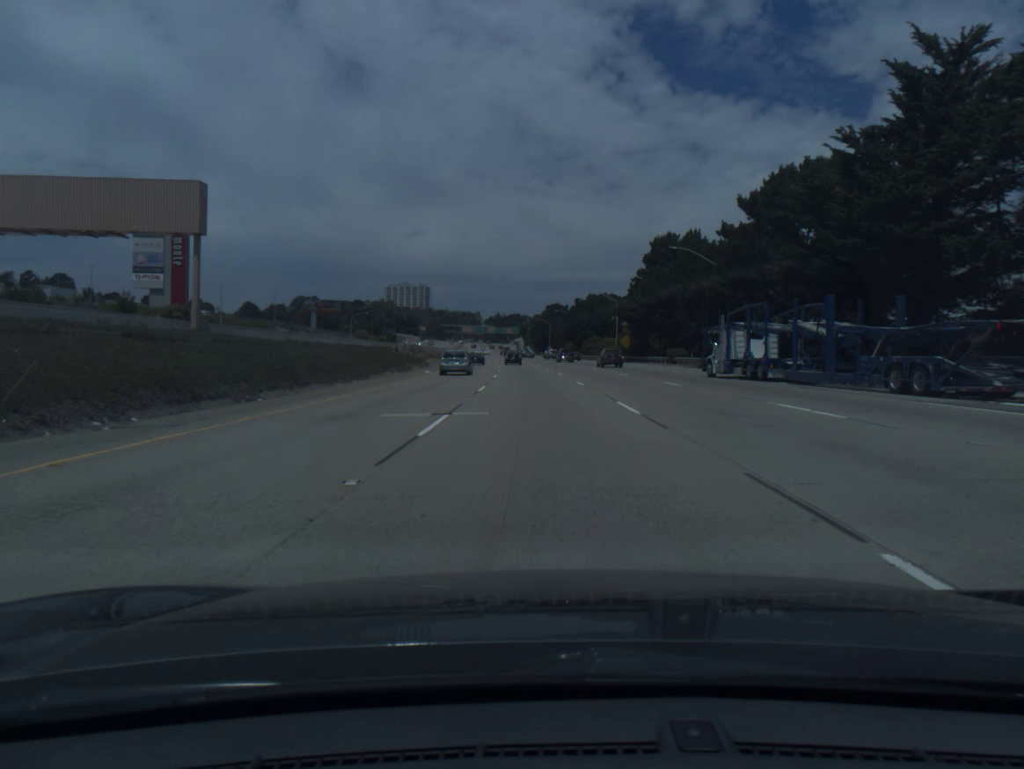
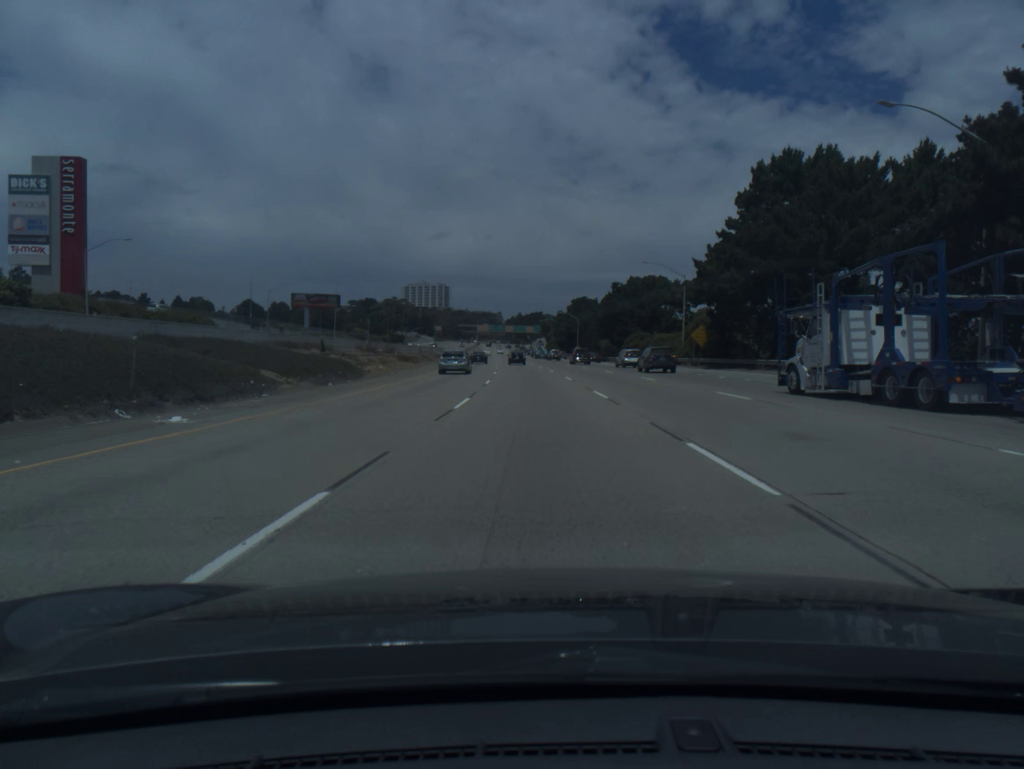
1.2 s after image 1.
(-0.5, +38.0) m; -2°
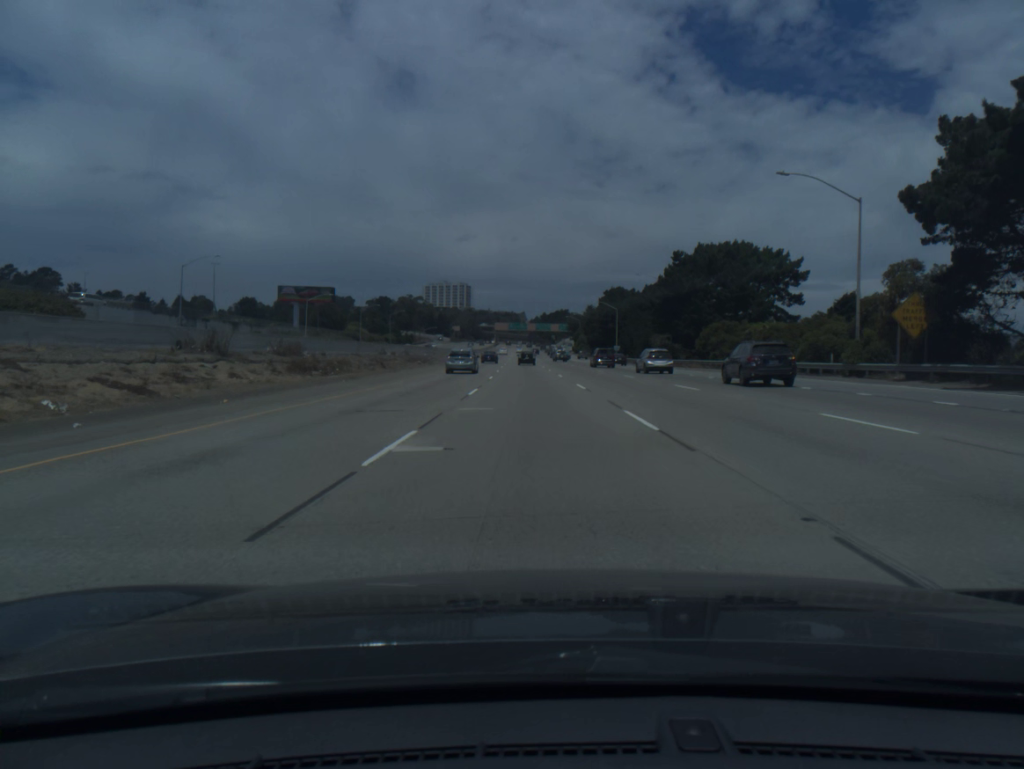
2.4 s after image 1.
(-0.6, +38.0) m; -2°
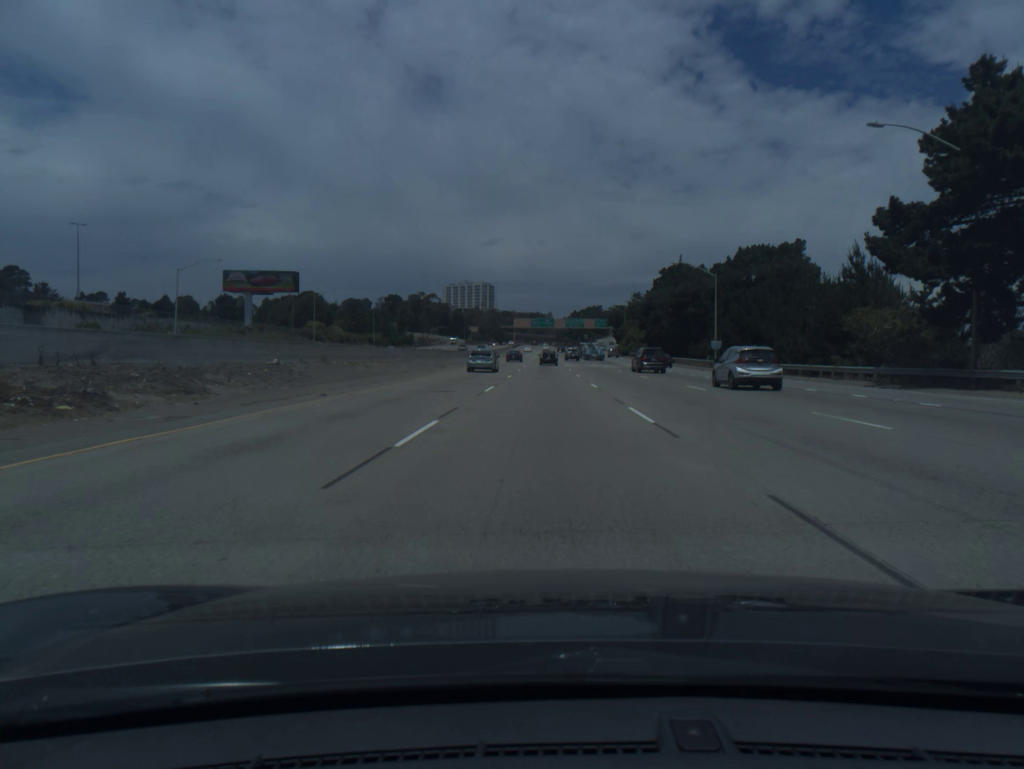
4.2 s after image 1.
(-1.2, +57.1) m; -2°
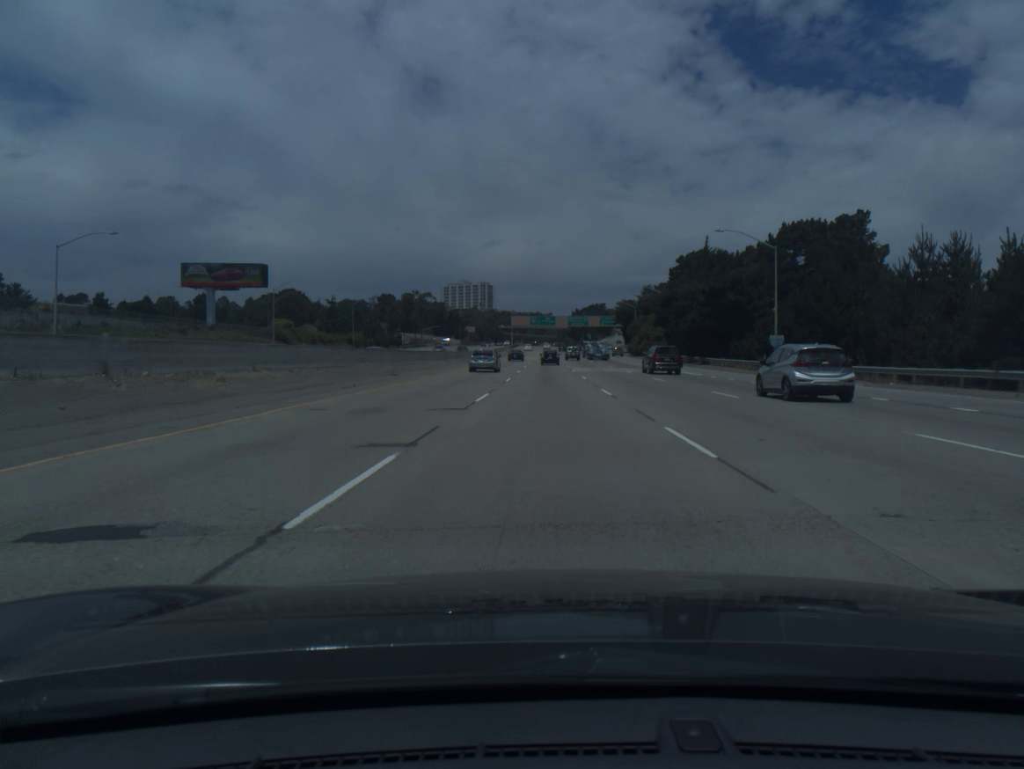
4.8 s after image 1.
(0.0, +19.0) m; 0°
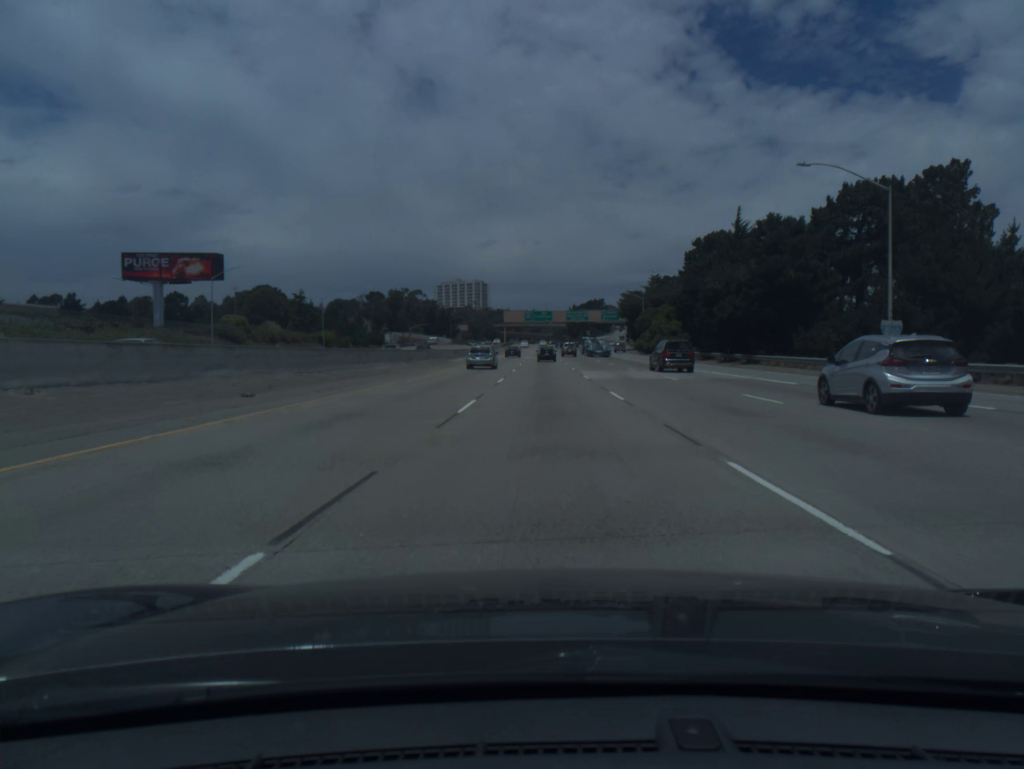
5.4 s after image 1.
(0.0, +19.0) m; 0°
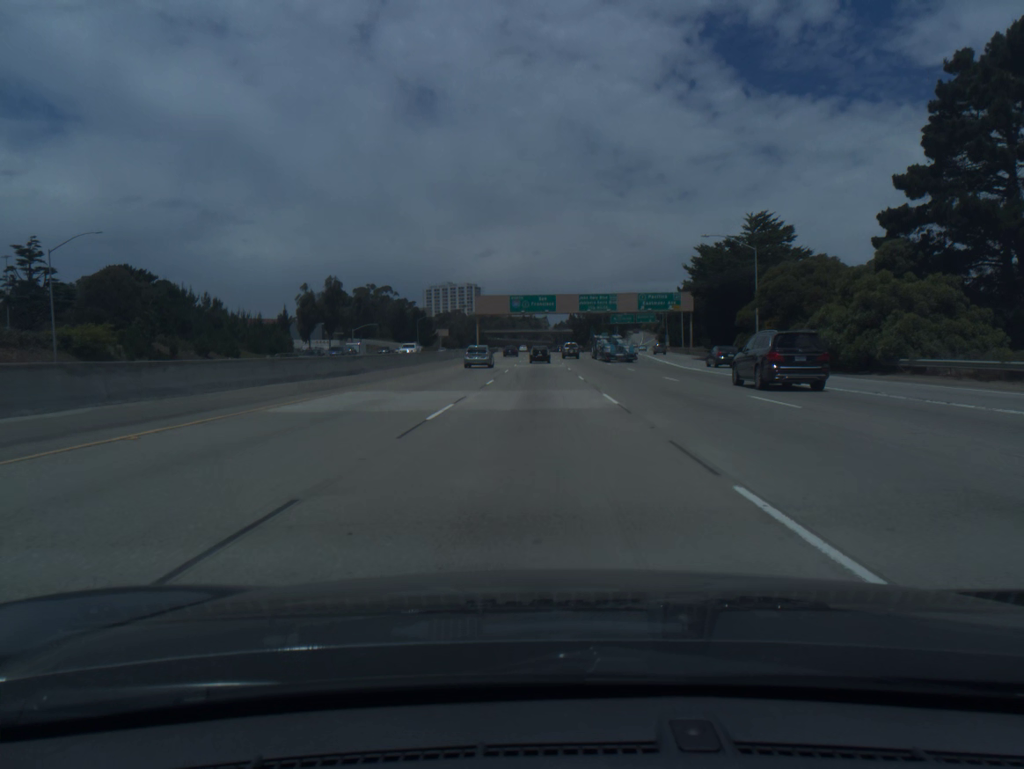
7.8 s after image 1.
(+0.4, +75.0) m; 0°
